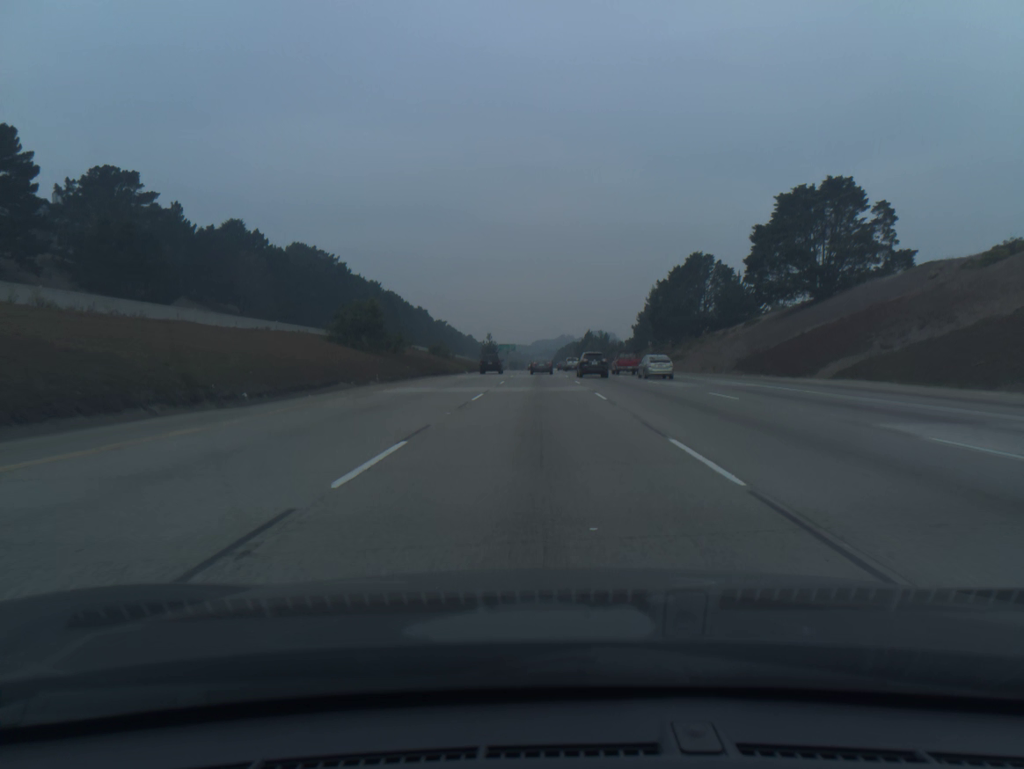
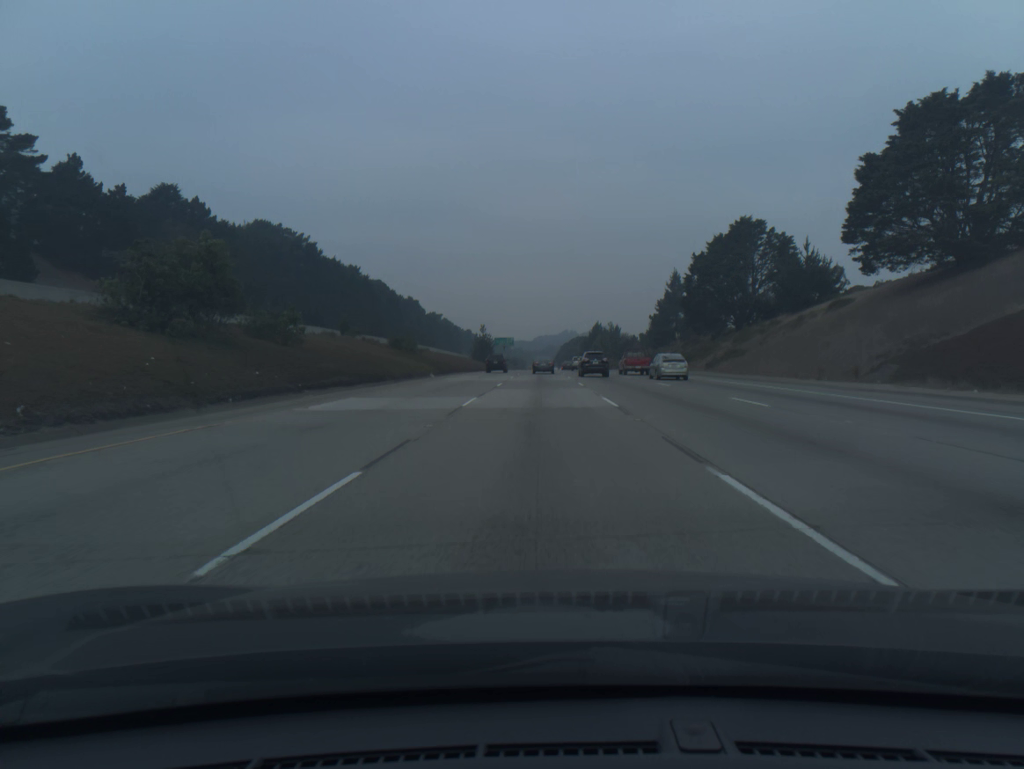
(0.0, +32.1) m; 0°
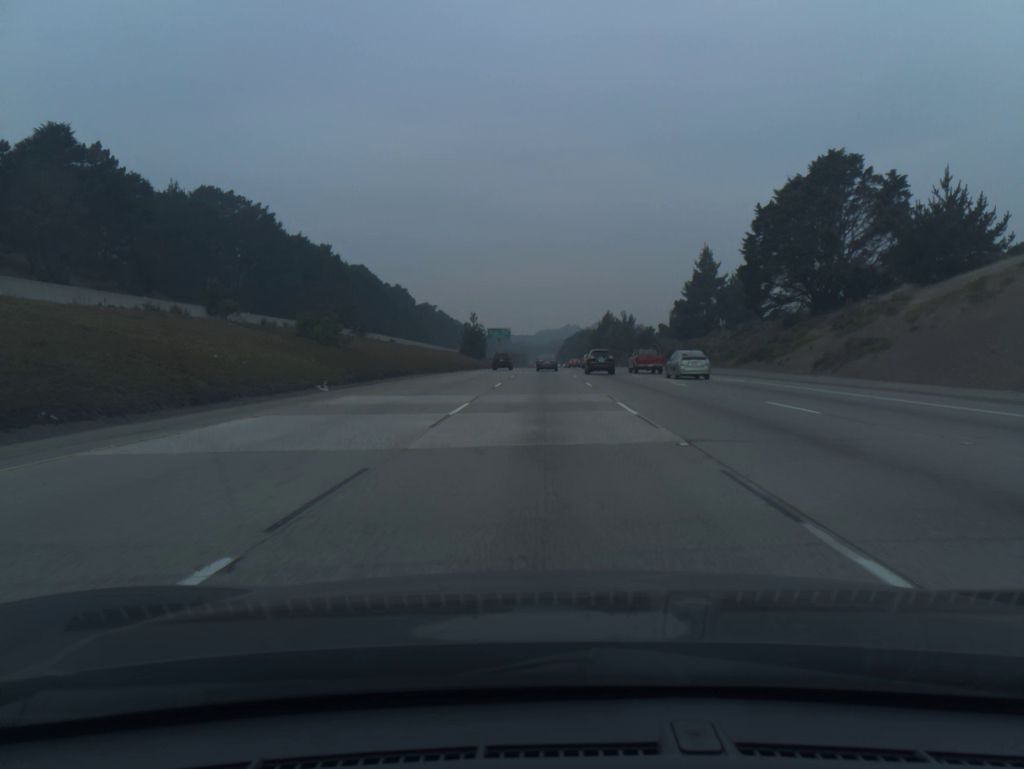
(0.0, +32.6) m; 0°
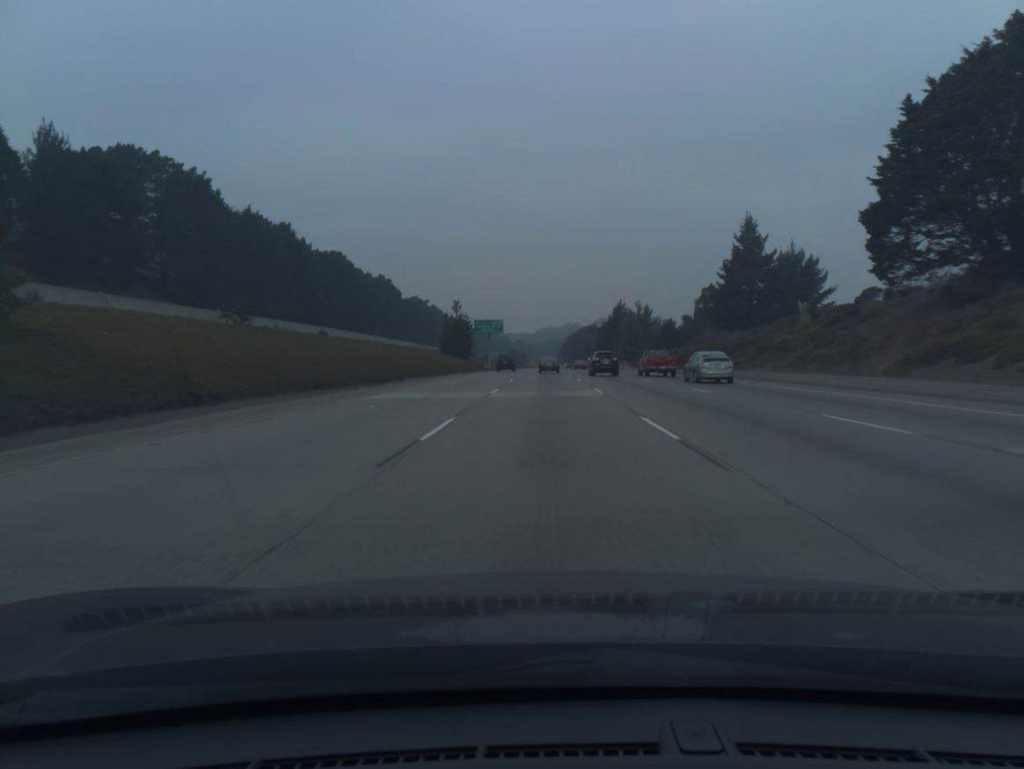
(0.0, +33.2) m; 0°
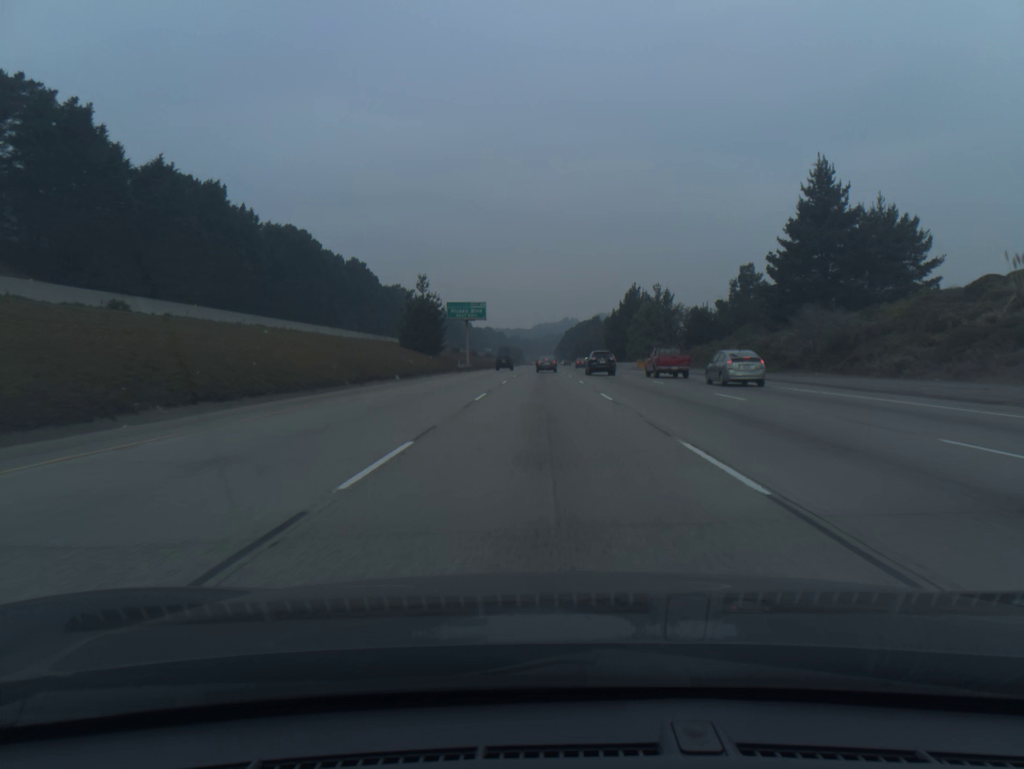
(0.0, +33.7) m; 0°
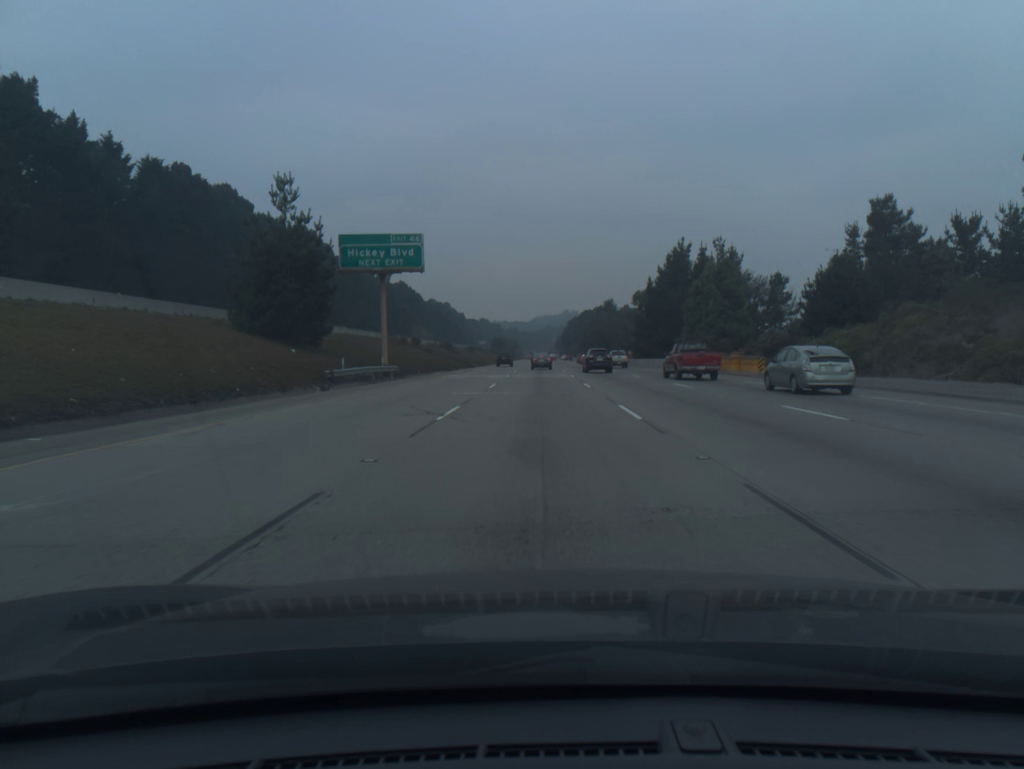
(+0.1, +51.2) m; 0°
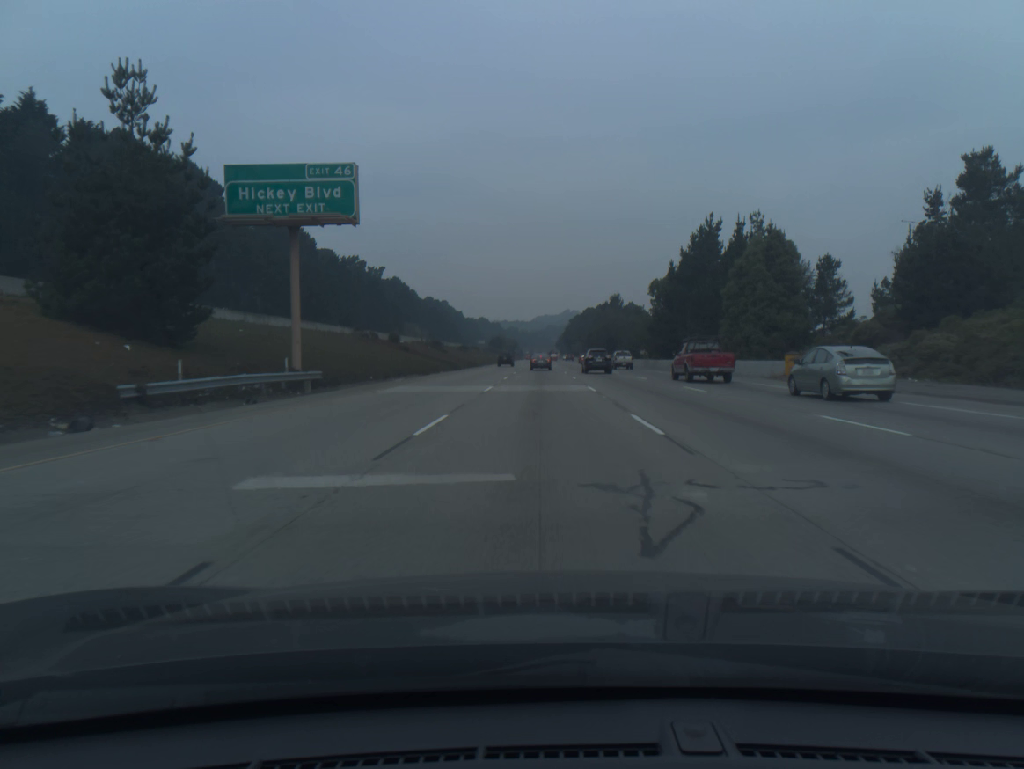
(0.0, +17.1) m; 0°
